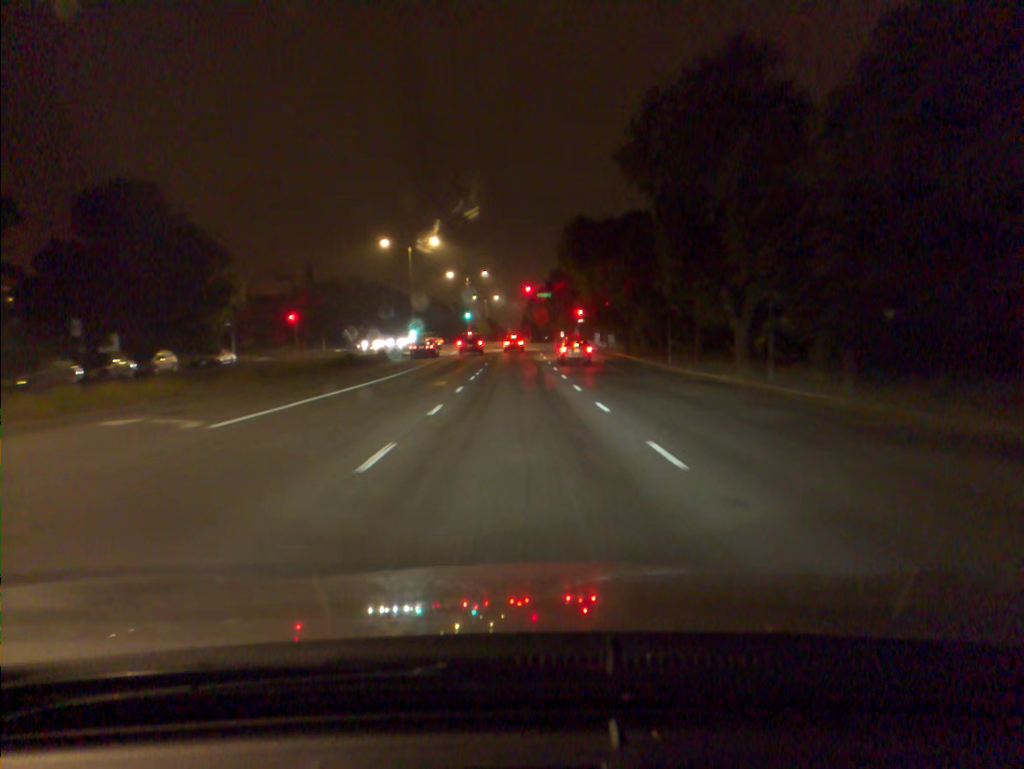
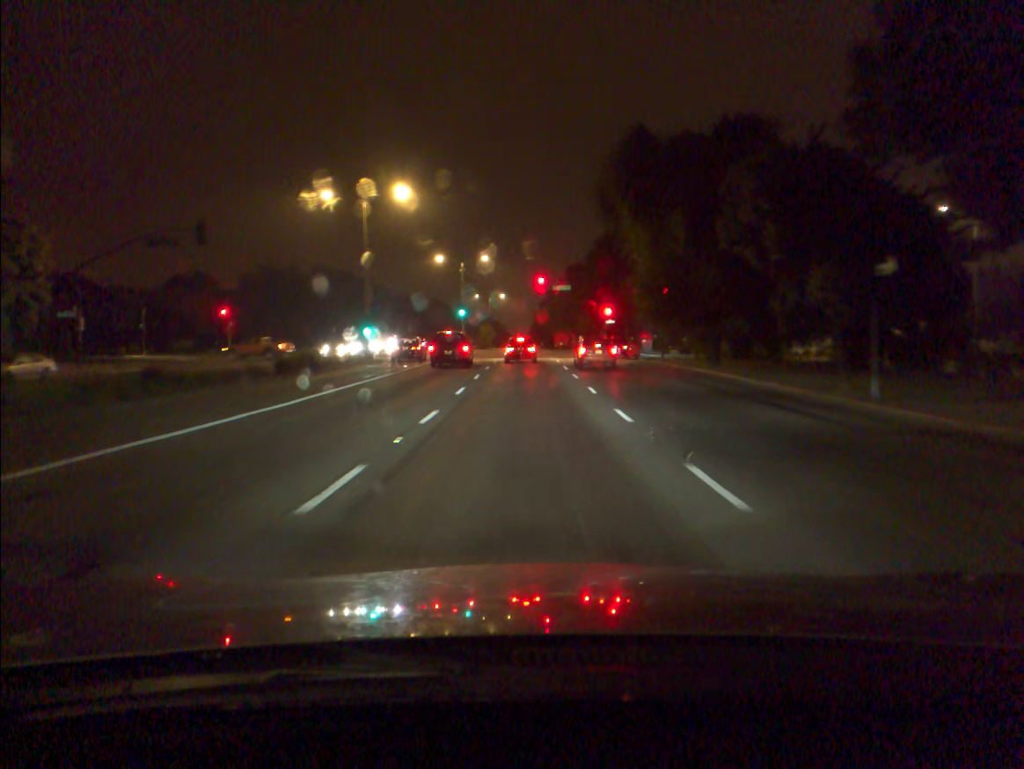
(-0.1, +23.9) m; 0°
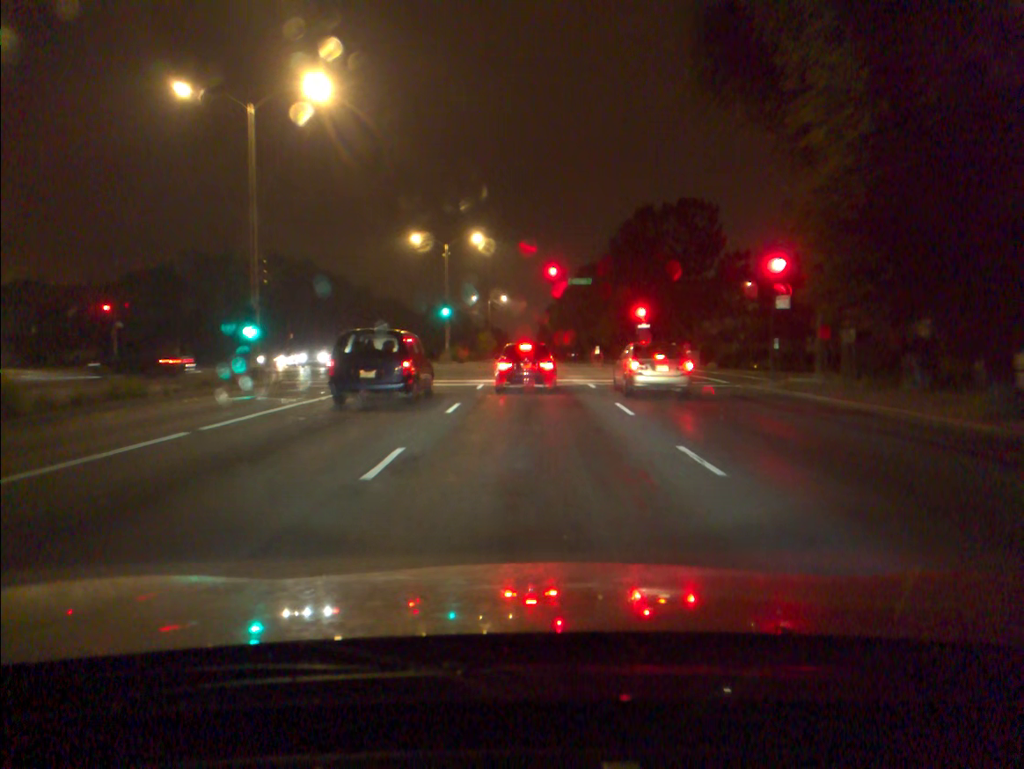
(-0.1, +20.3) m; -1°
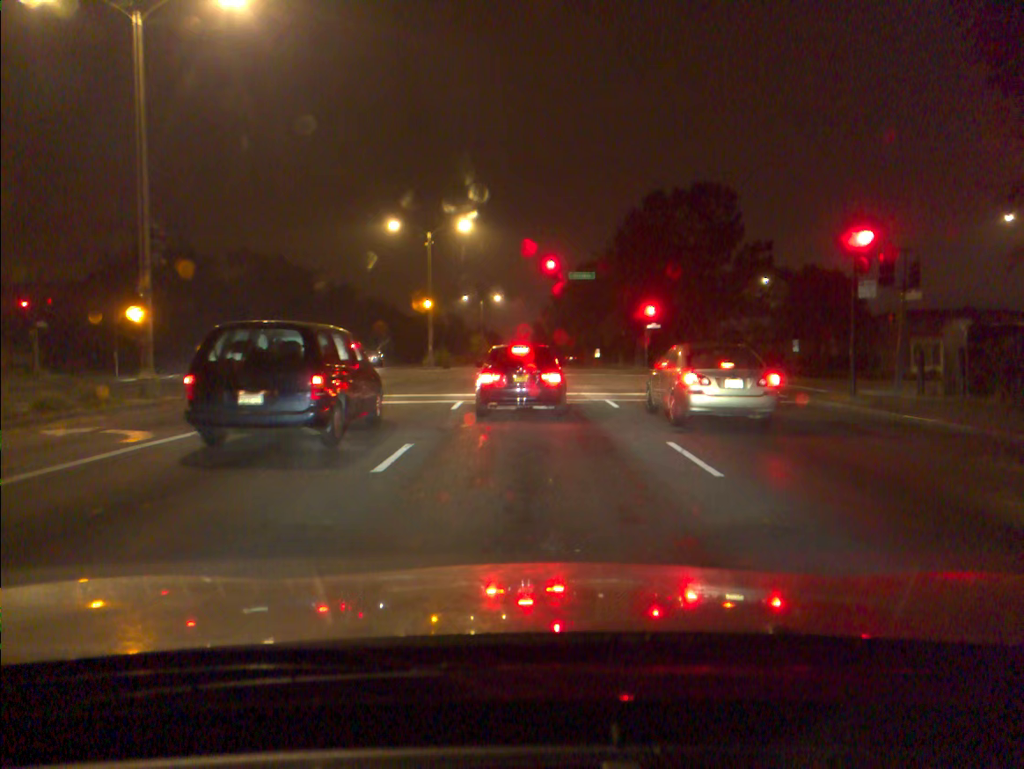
(0.0, +7.2) m; +1°
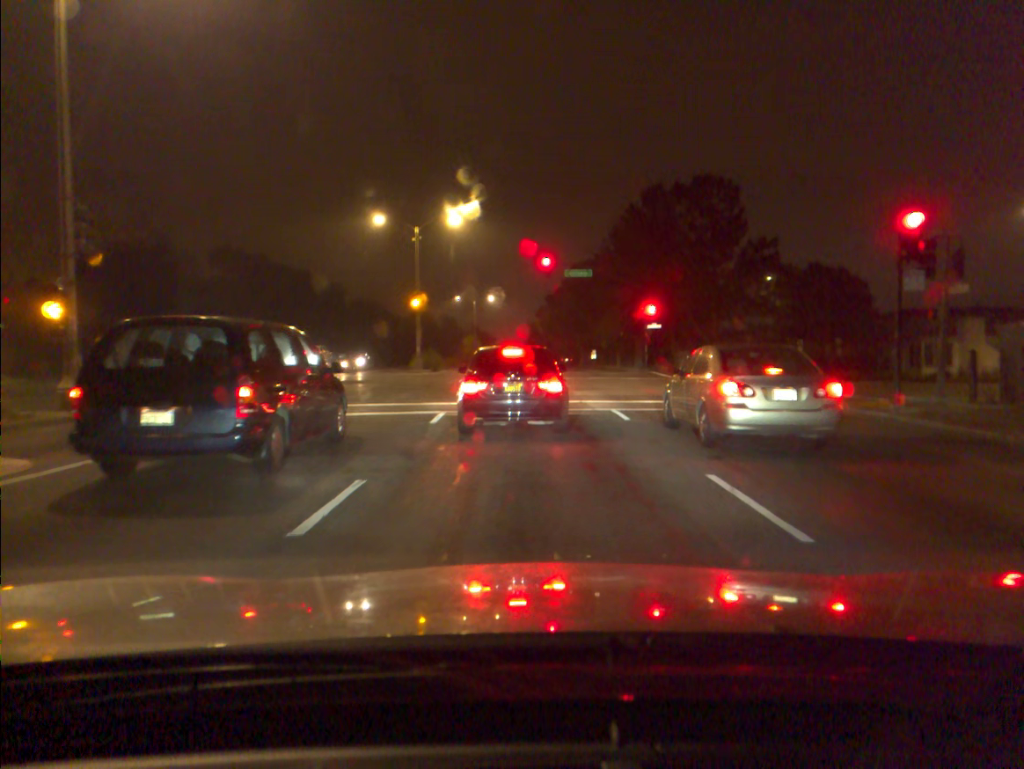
(0.0, +2.9) m; -1°
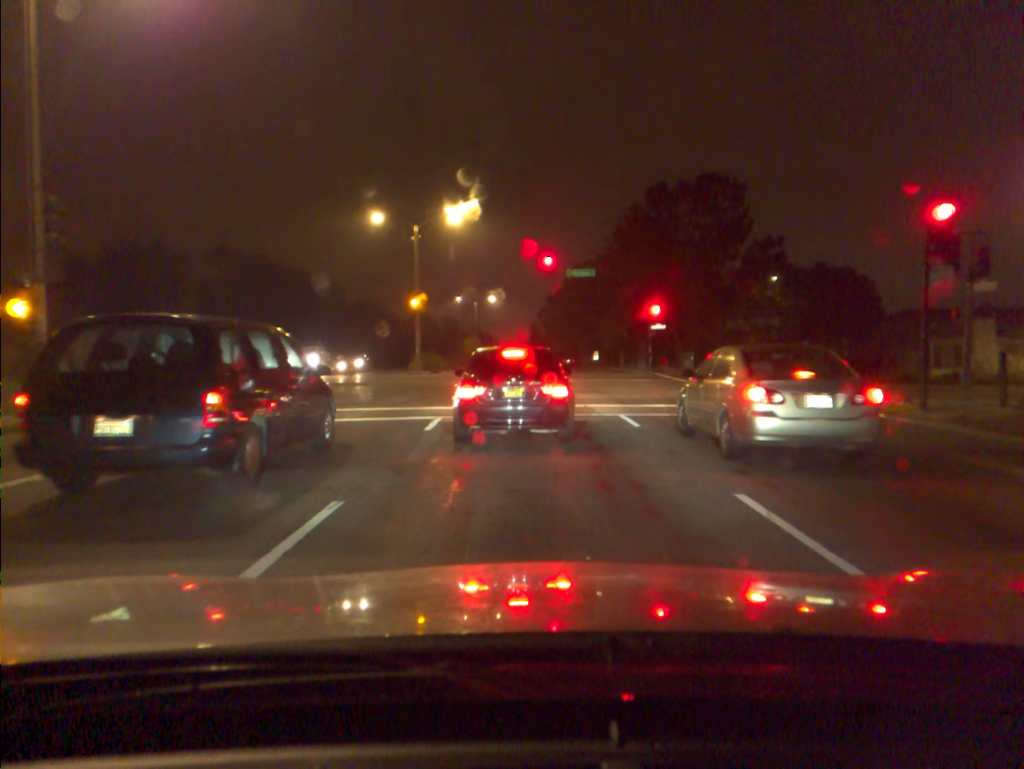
(0.0, +1.1) m; 0°
